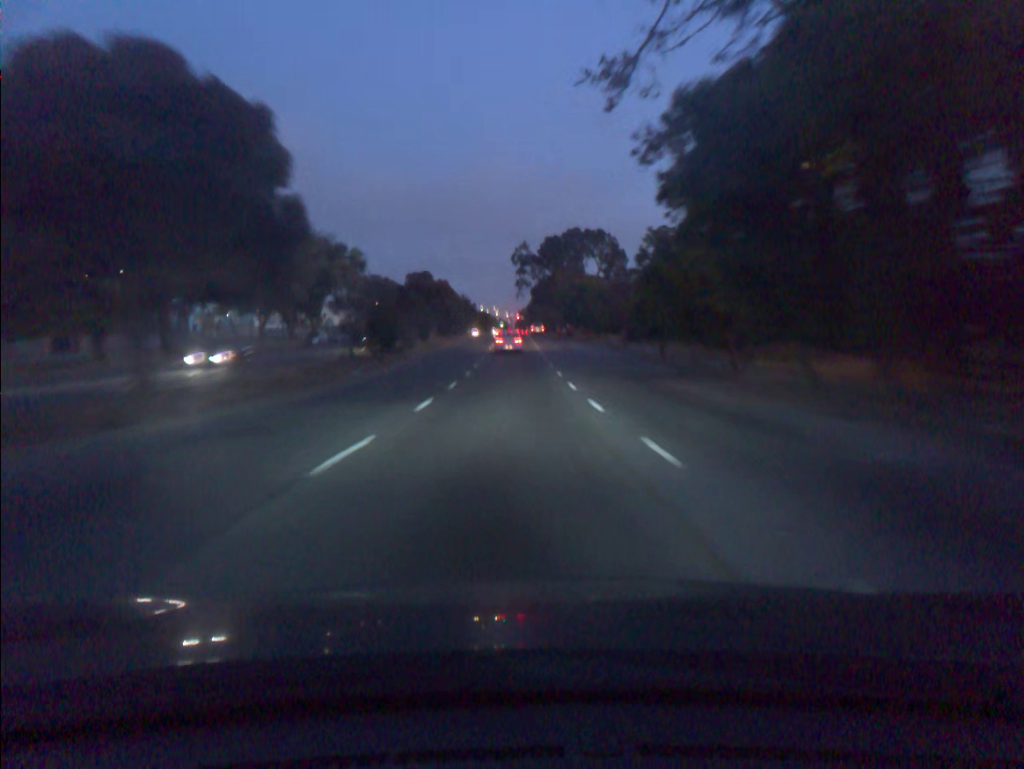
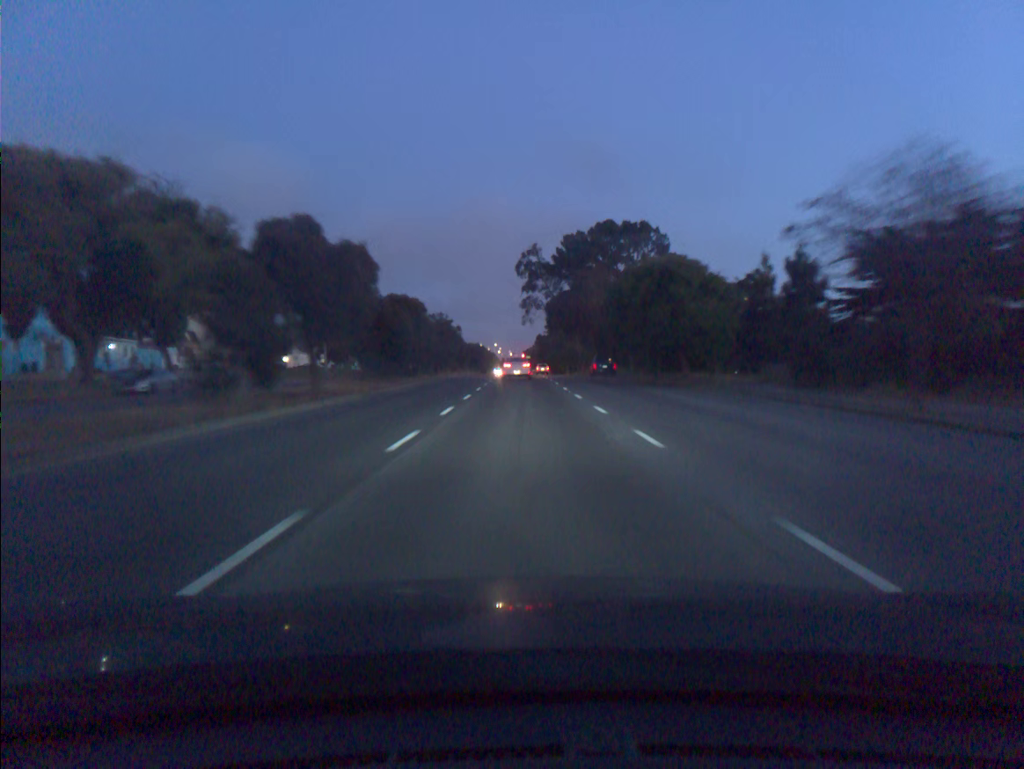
(-0.2, +41.1) m; 0°
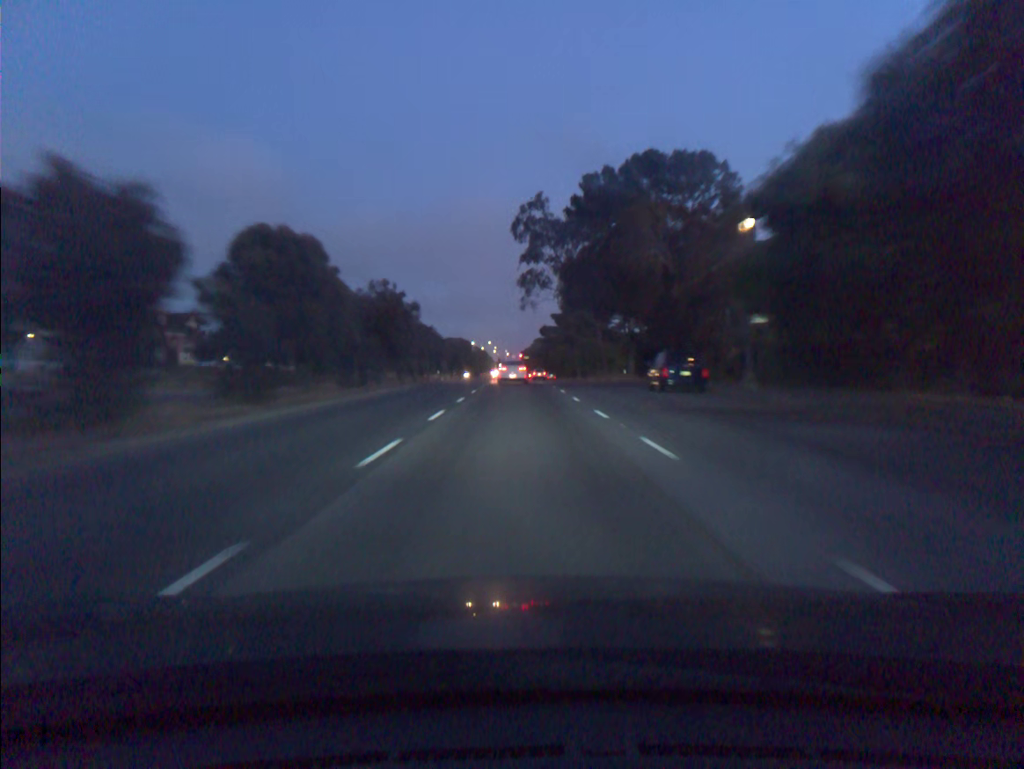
(+0.1, +30.0) m; 0°
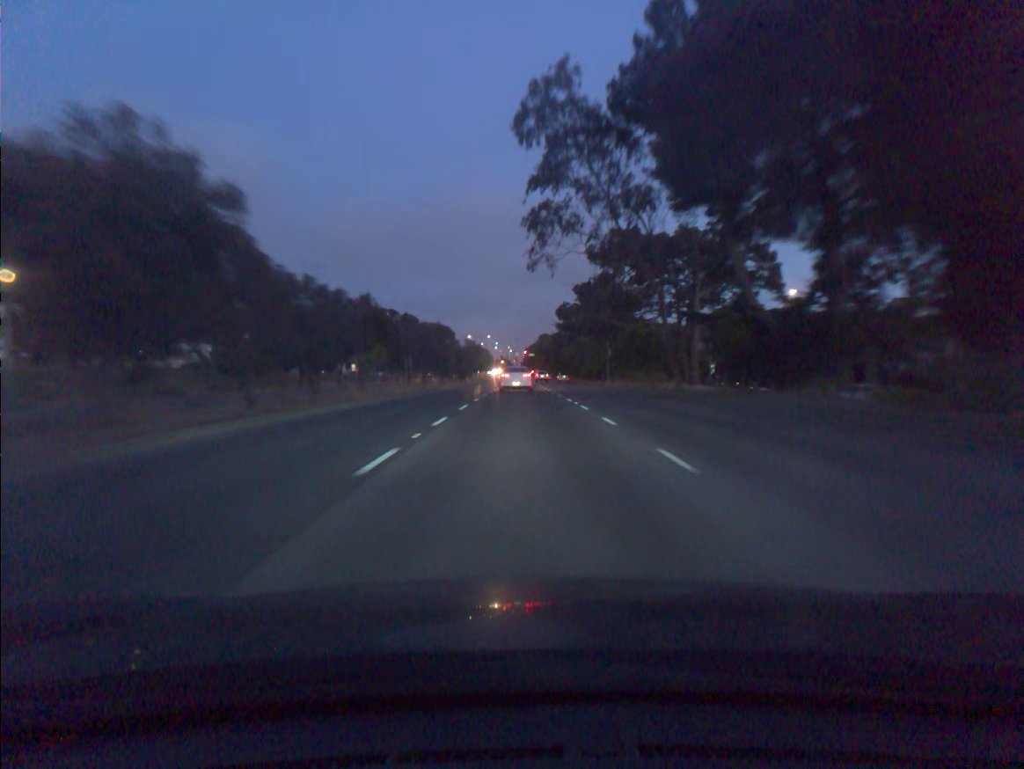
(-0.1, +29.7) m; 0°
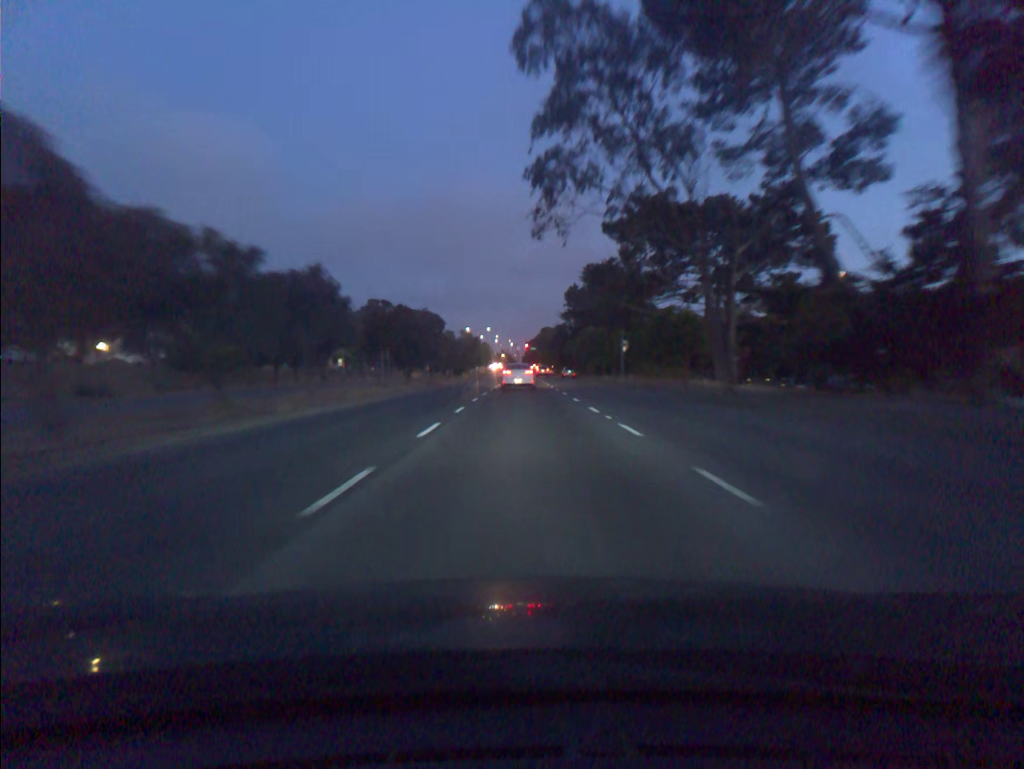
(0.0, +9.5) m; 0°
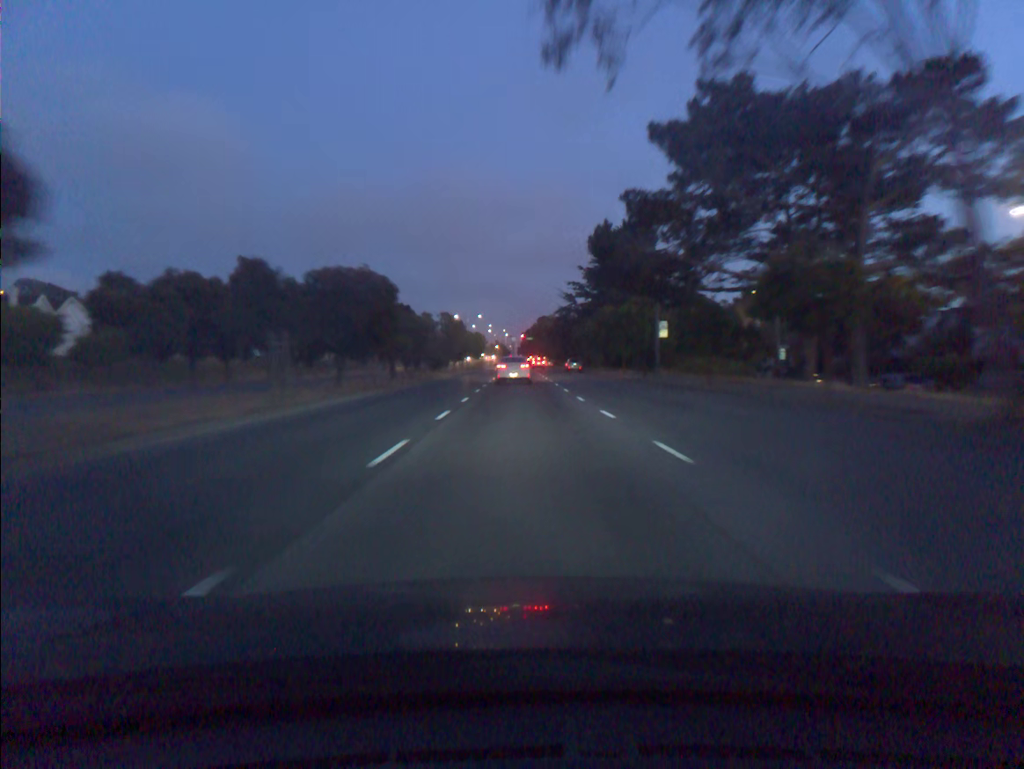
(0.0, +18.4) m; 0°
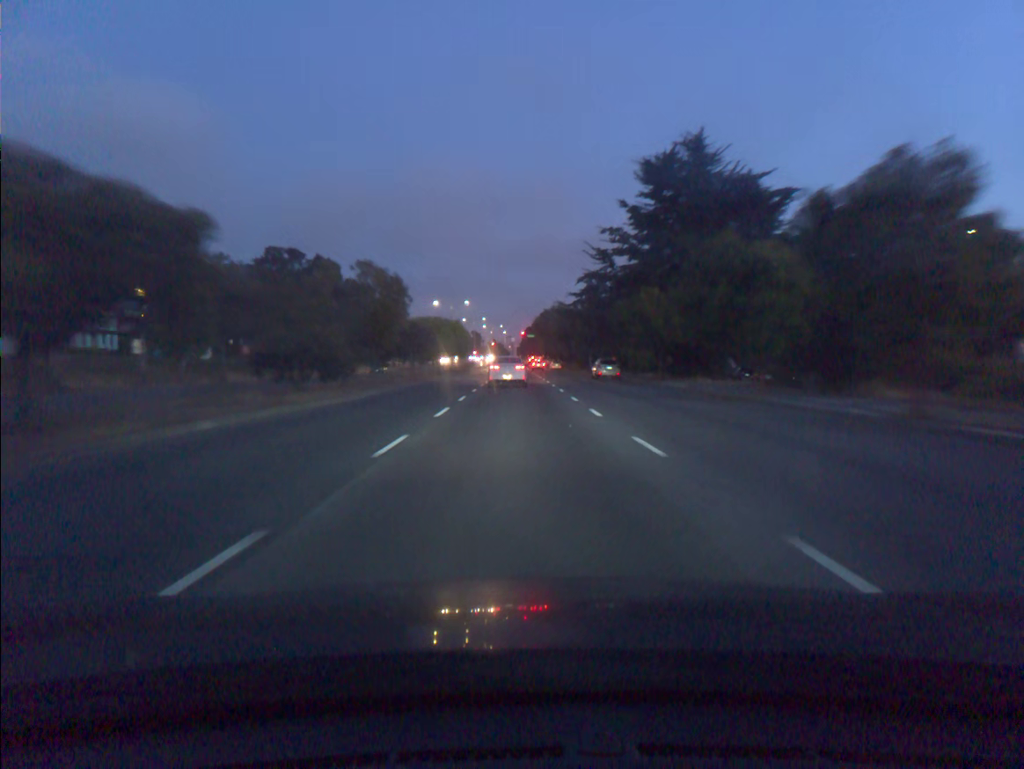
(+0.1, +35.4) m; 0°
